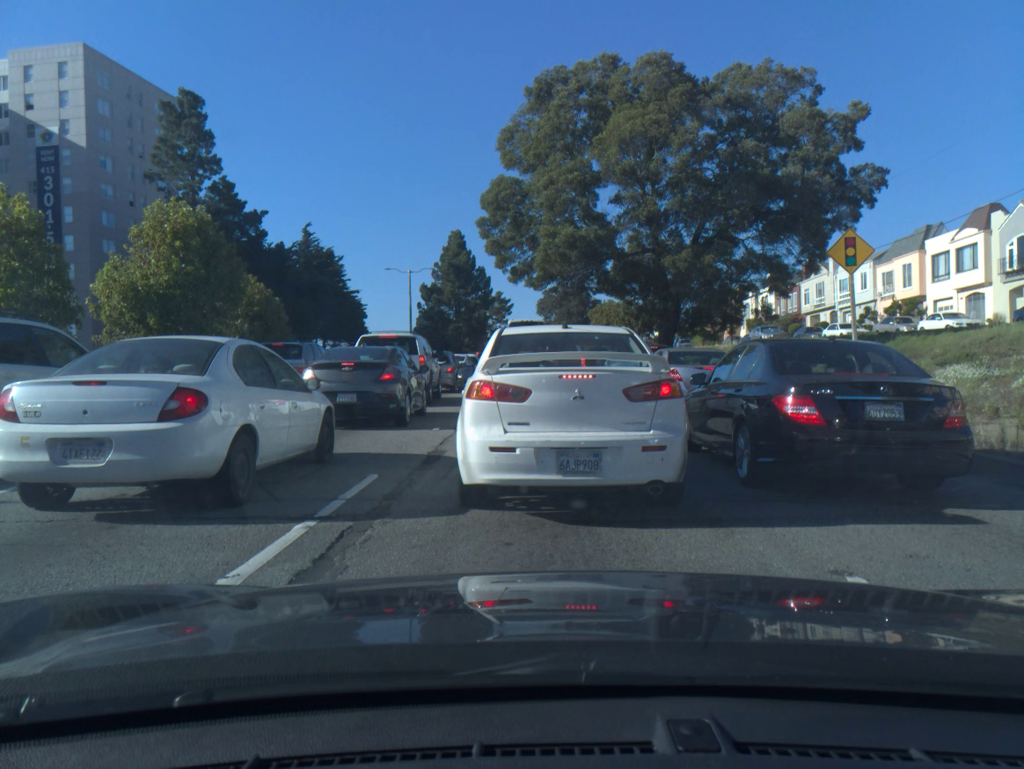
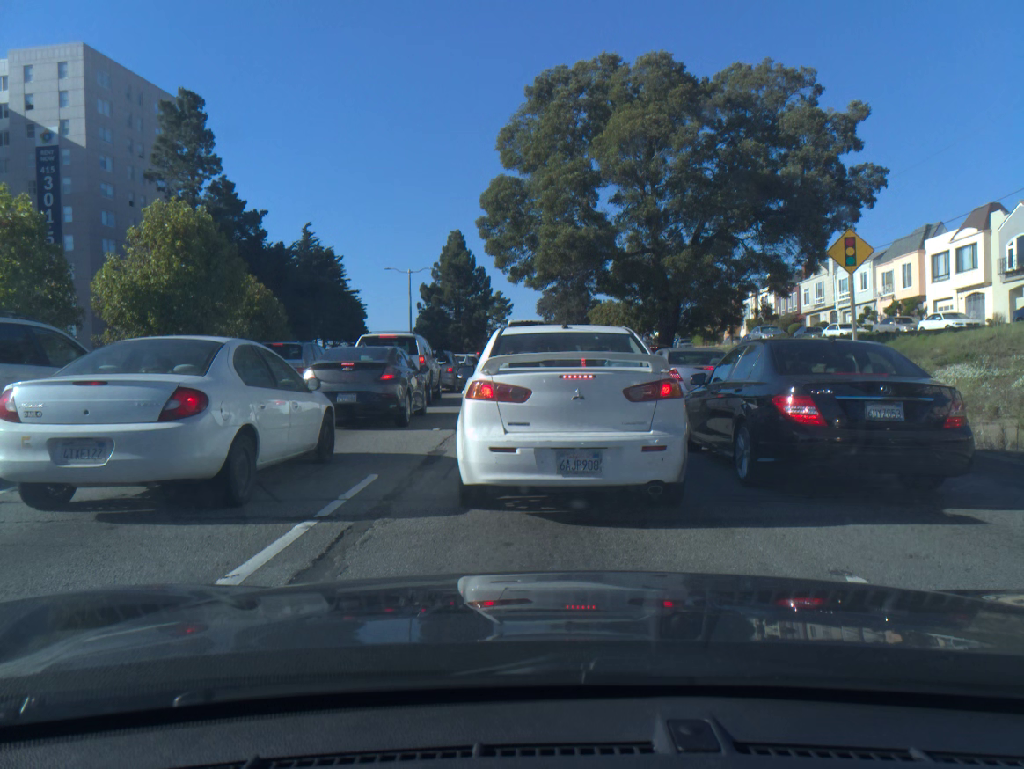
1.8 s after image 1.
(0.0, 0.0) m; 0°
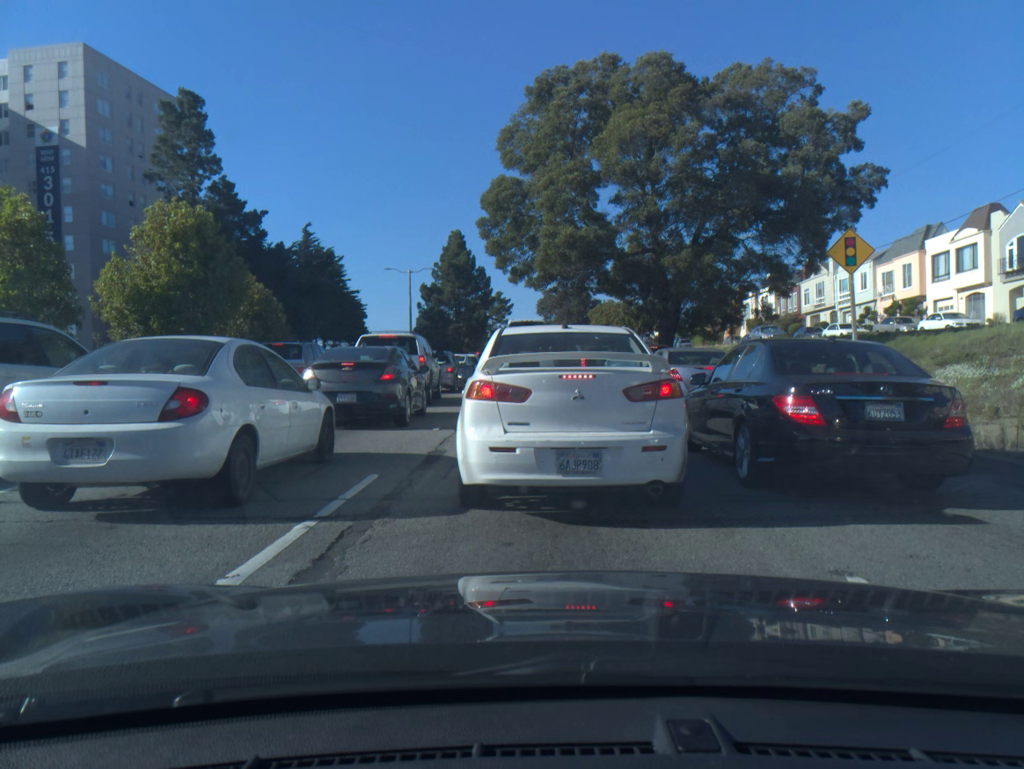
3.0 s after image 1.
(0.0, 0.0) m; 0°
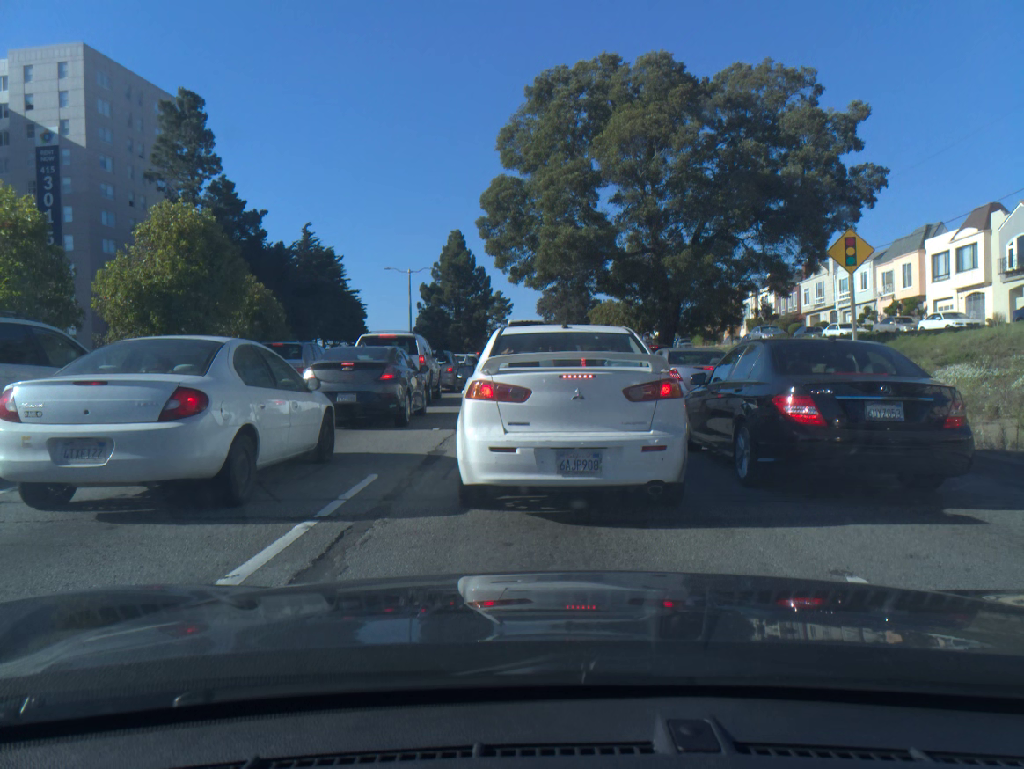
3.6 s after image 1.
(0.0, 0.0) m; 0°
